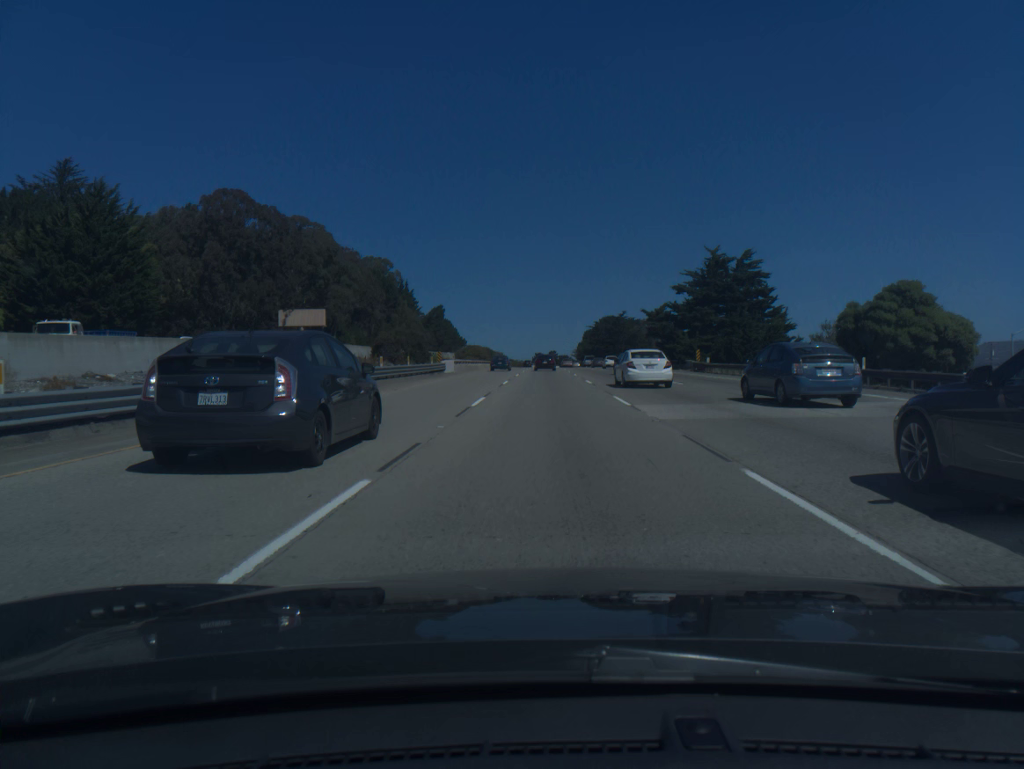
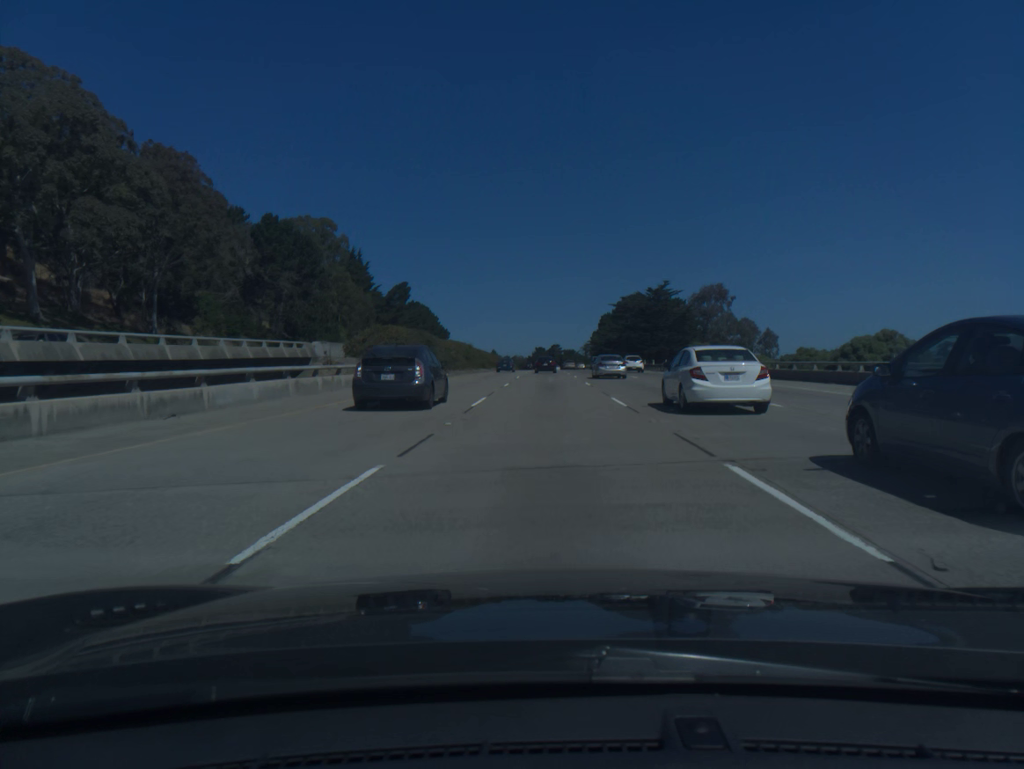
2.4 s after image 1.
(+0.1, +72.7) m; 0°
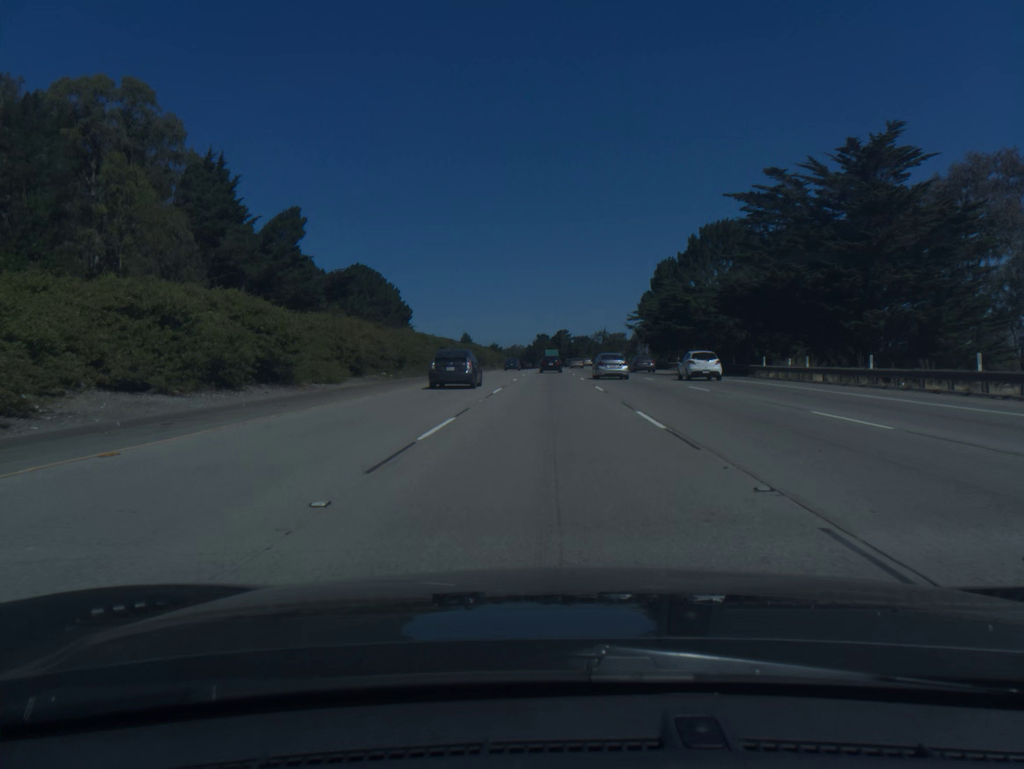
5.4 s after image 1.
(0.0, +90.8) m; 0°
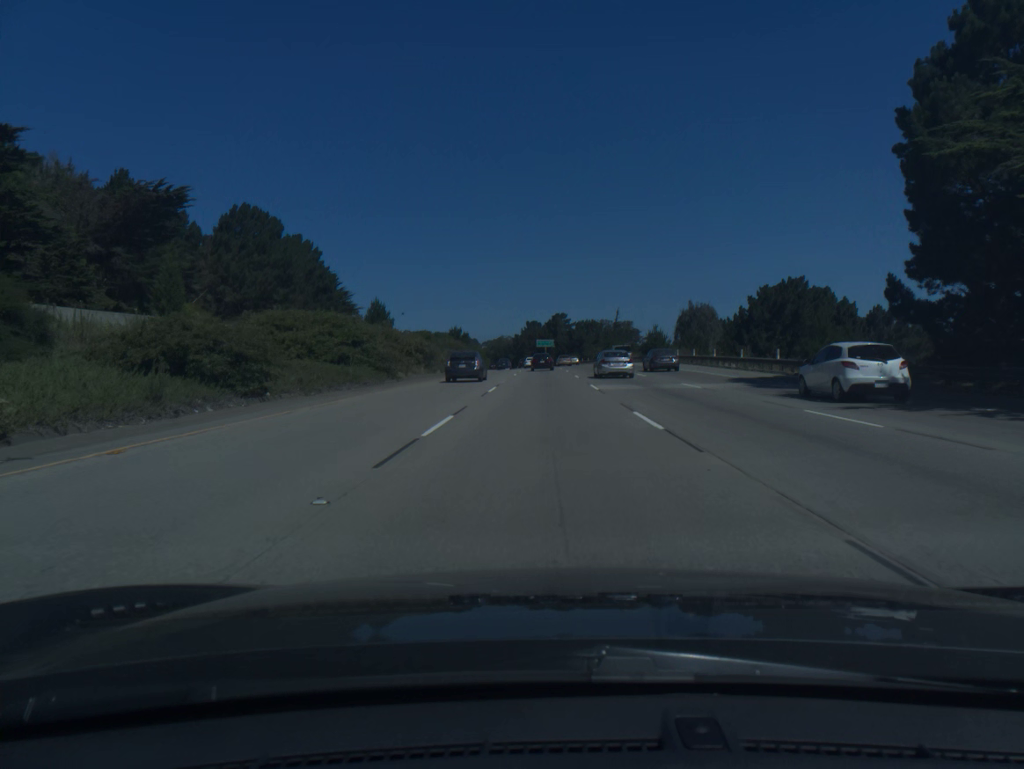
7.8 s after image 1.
(+0.2, +72.7) m; 0°
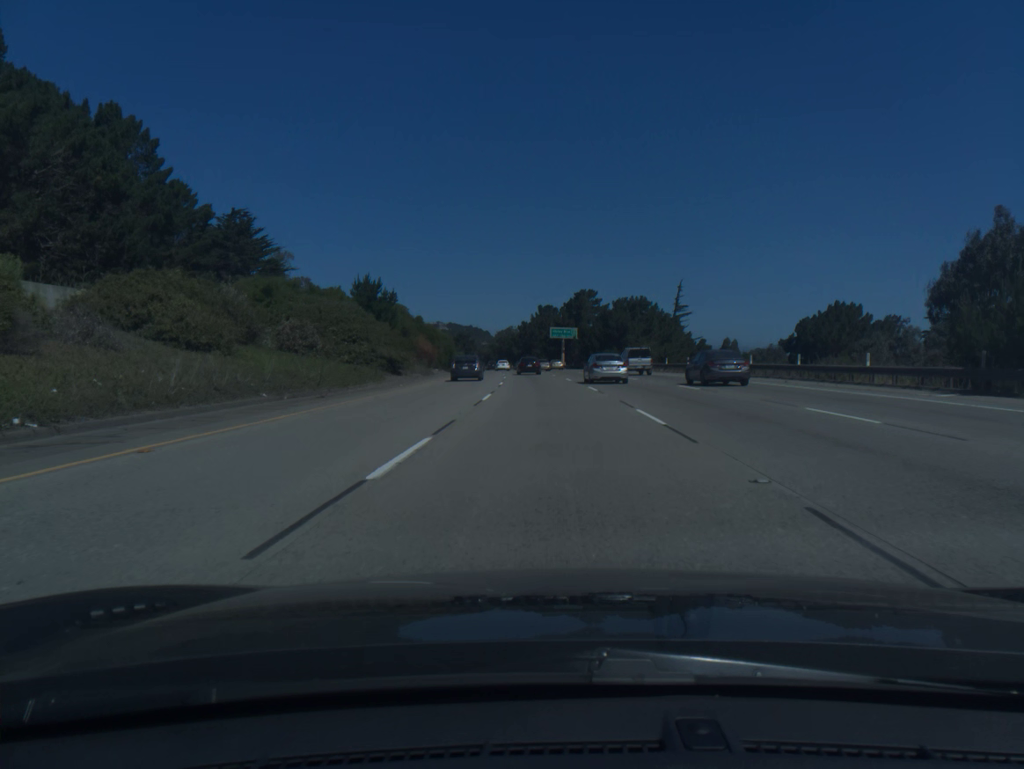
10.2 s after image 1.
(-0.4, +72.5) m; -1°
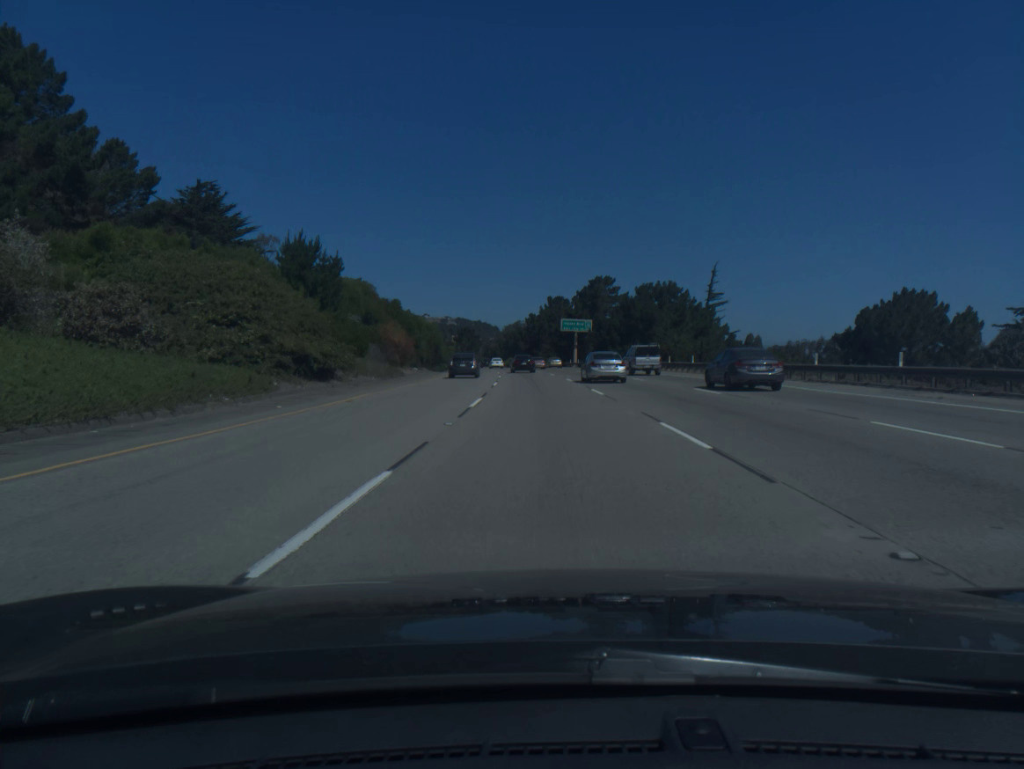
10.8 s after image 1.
(-0.1, +18.0) m; -1°
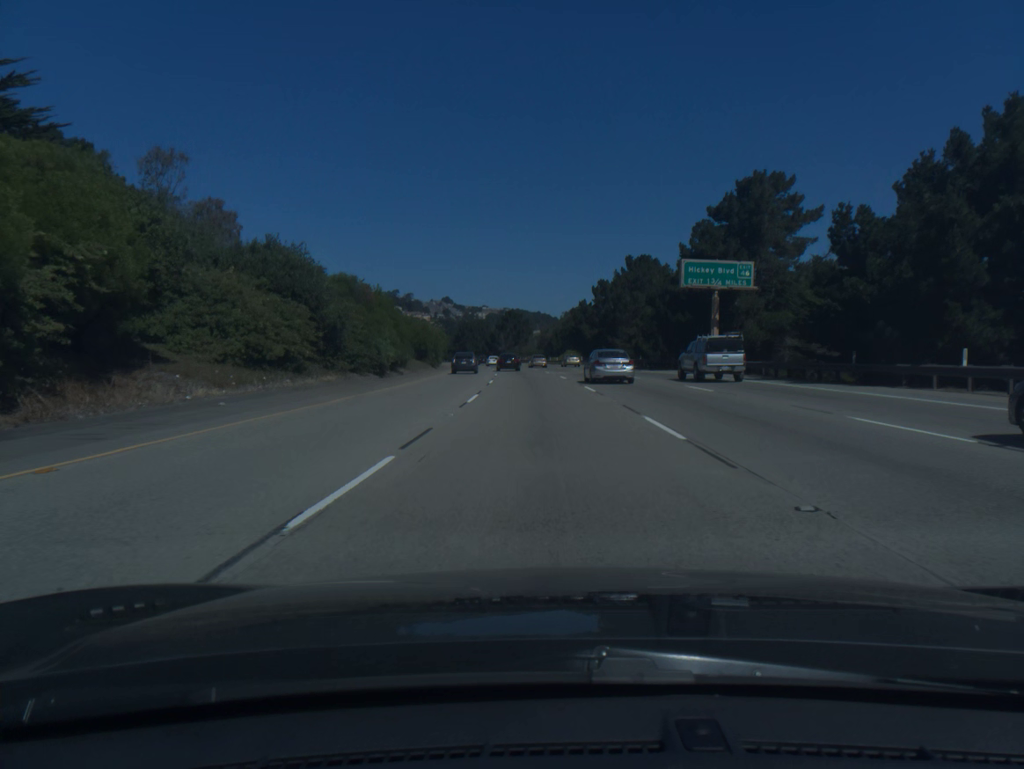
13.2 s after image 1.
(-2.4, +72.0) m; -4°
